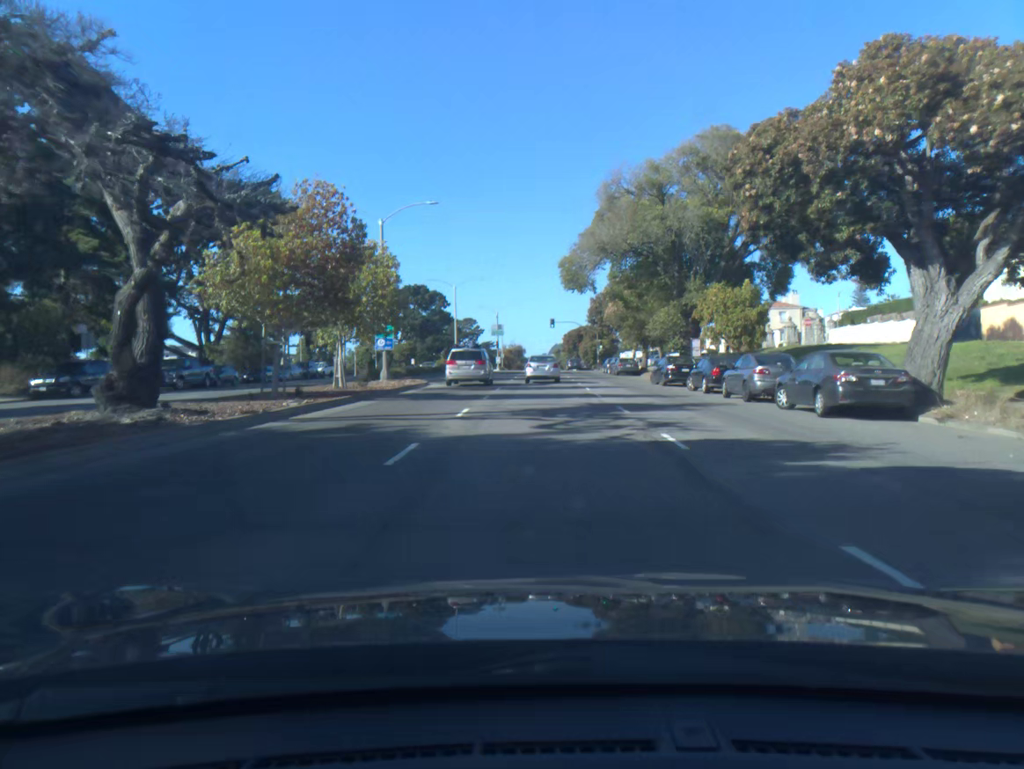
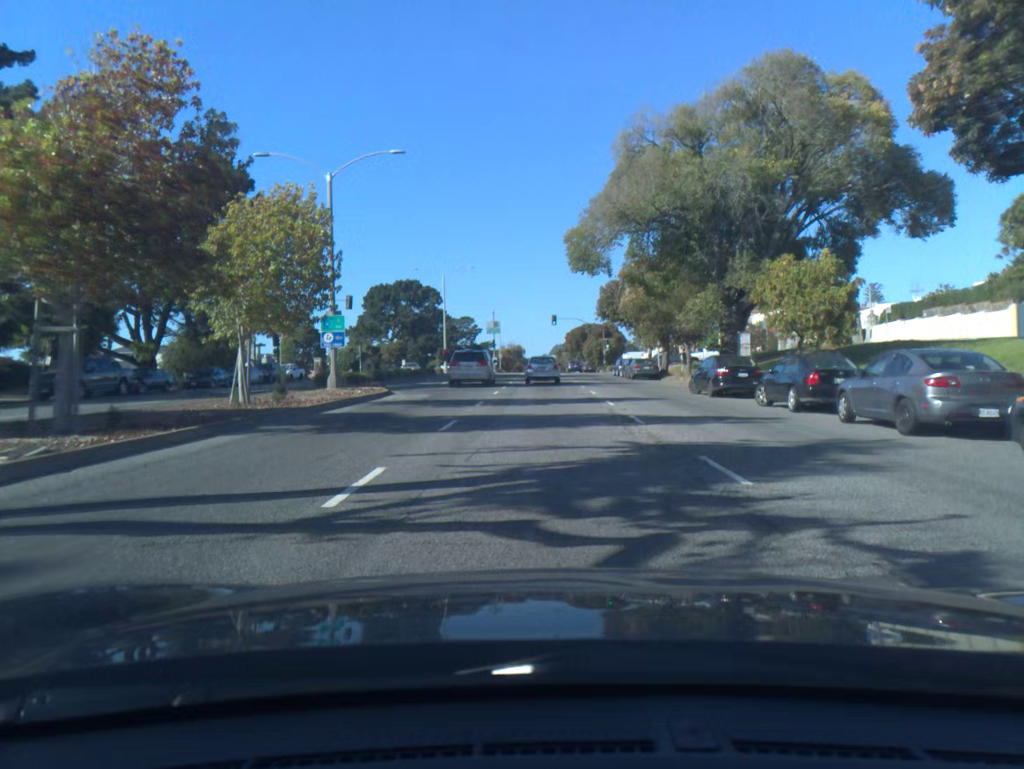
(0.0, +10.0) m; 0°
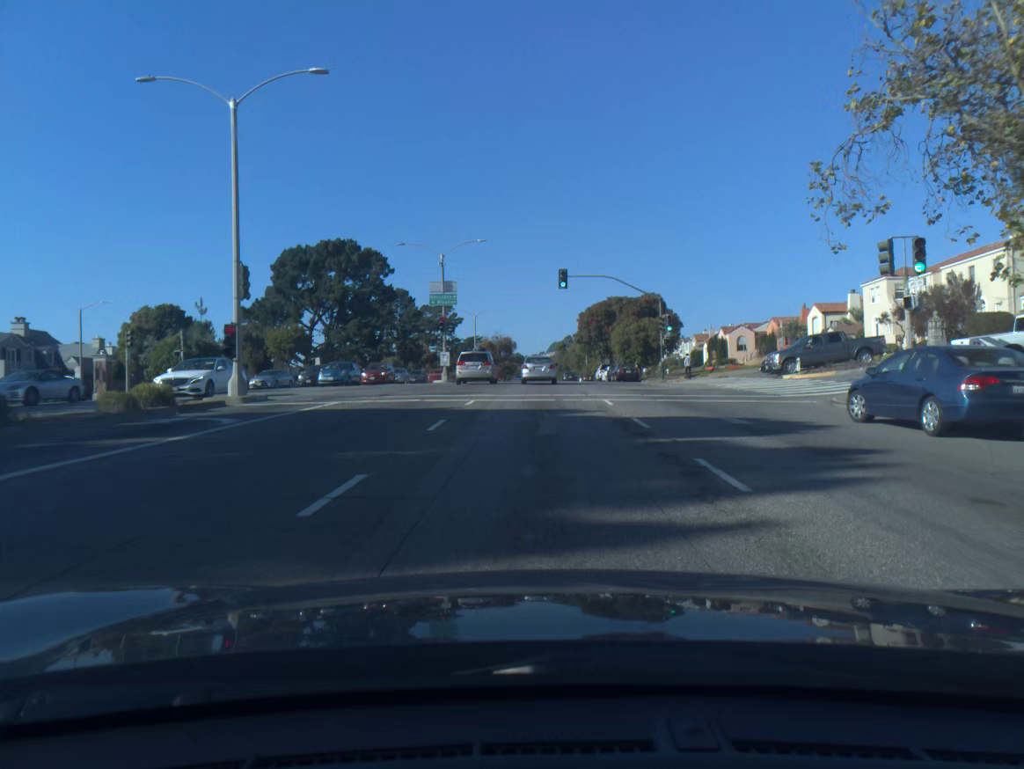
(+0.1, +50.6) m; 0°
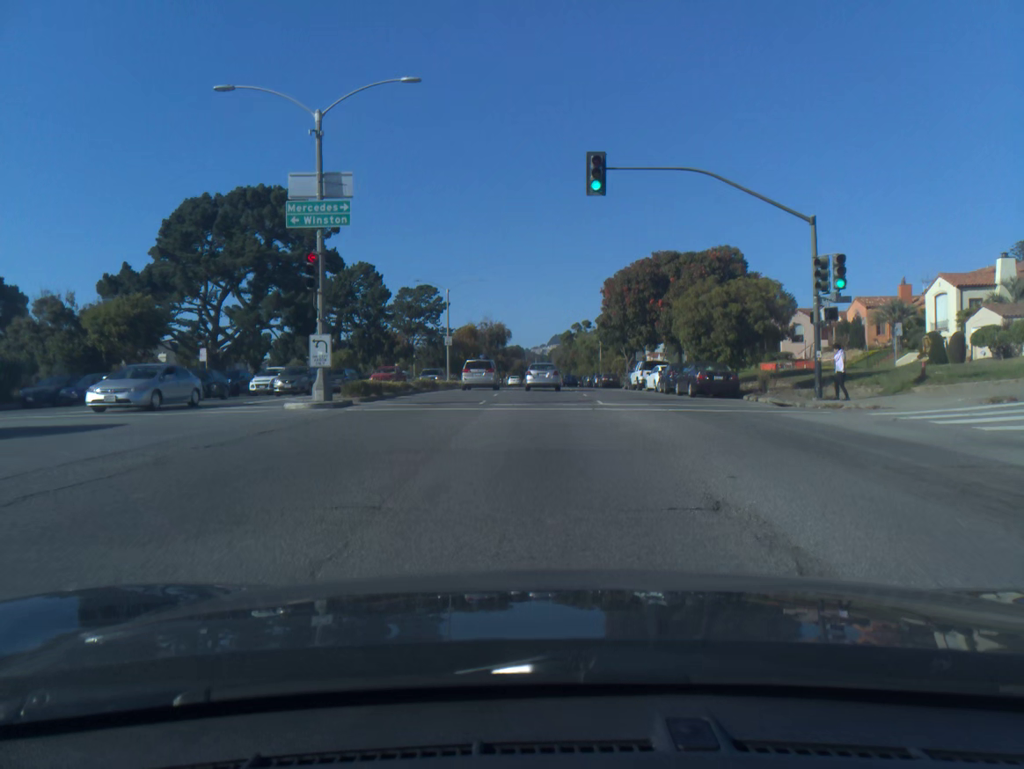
(-0.1, +29.3) m; 0°
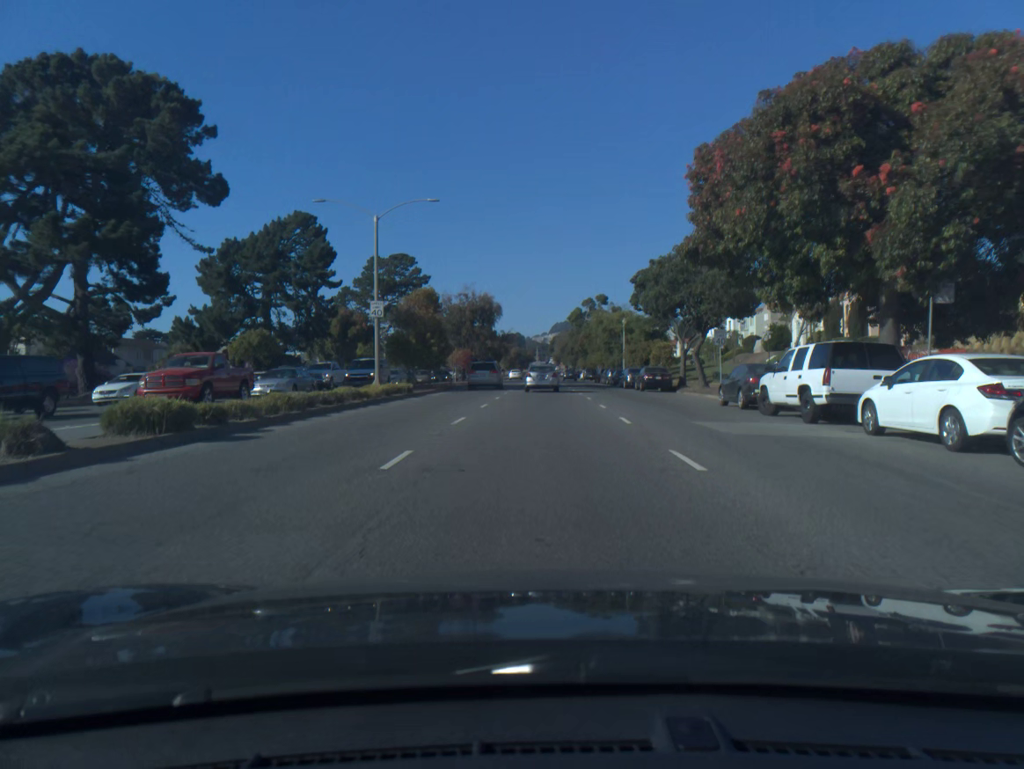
(0.0, +29.1) m; 0°
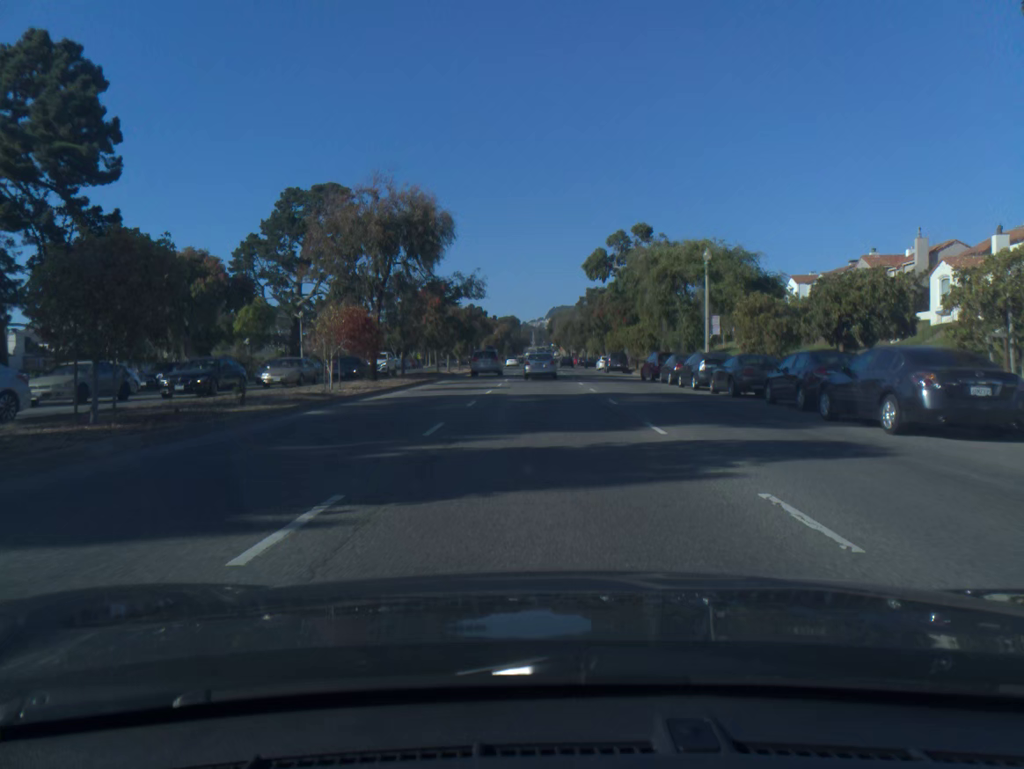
(0.0, +40.5) m; 0°
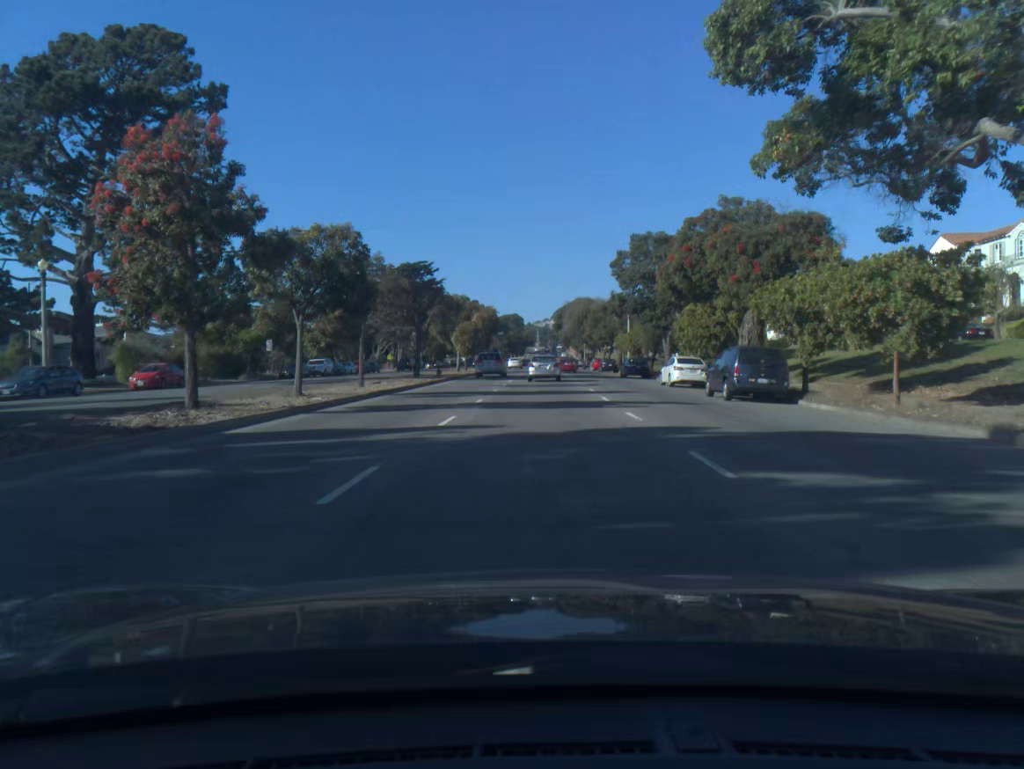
(0.0, +41.5) m; 0°
